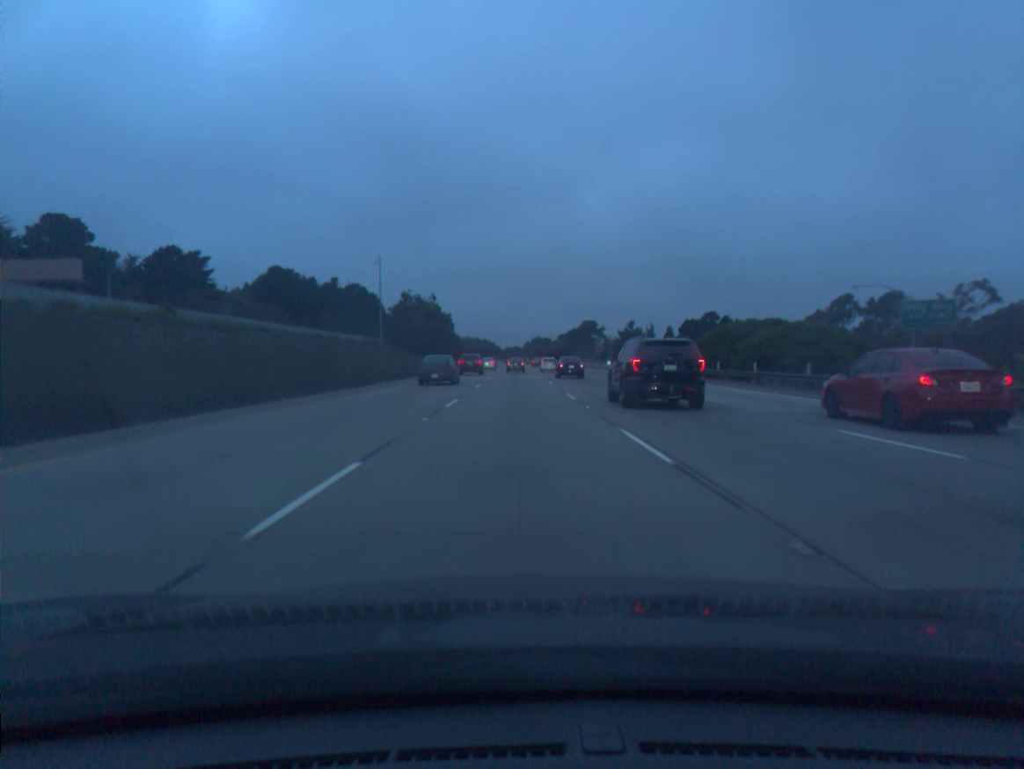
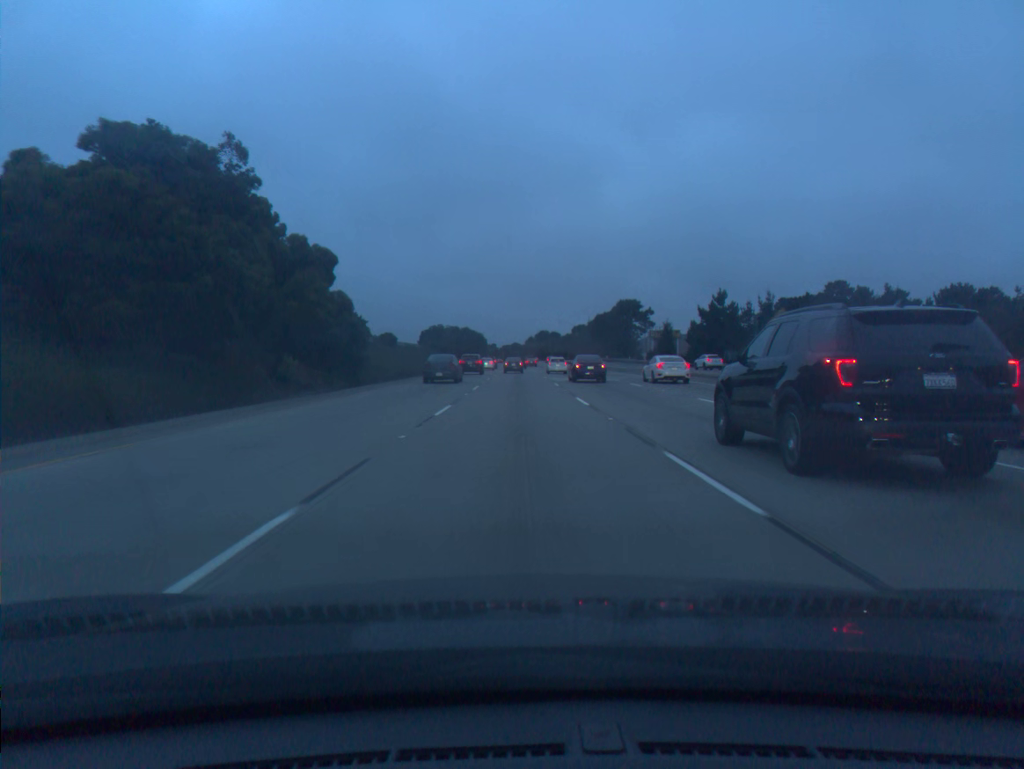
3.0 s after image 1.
(-0.4, +91.1) m; 0°
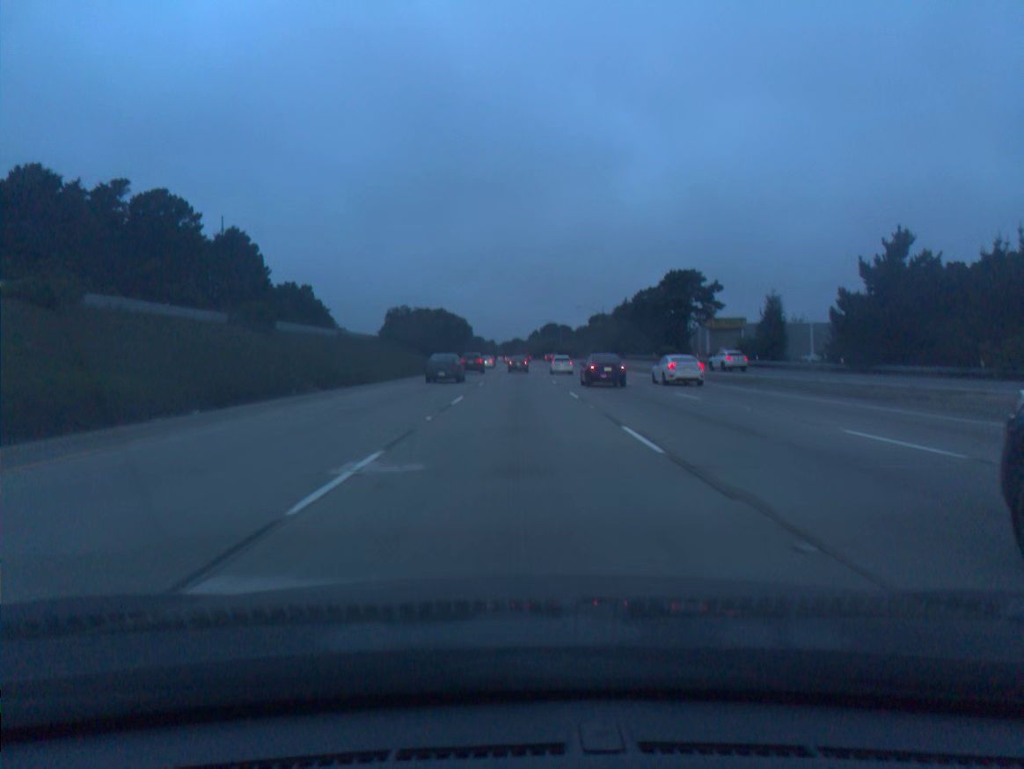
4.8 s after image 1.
(-0.1, +54.4) m; 0°
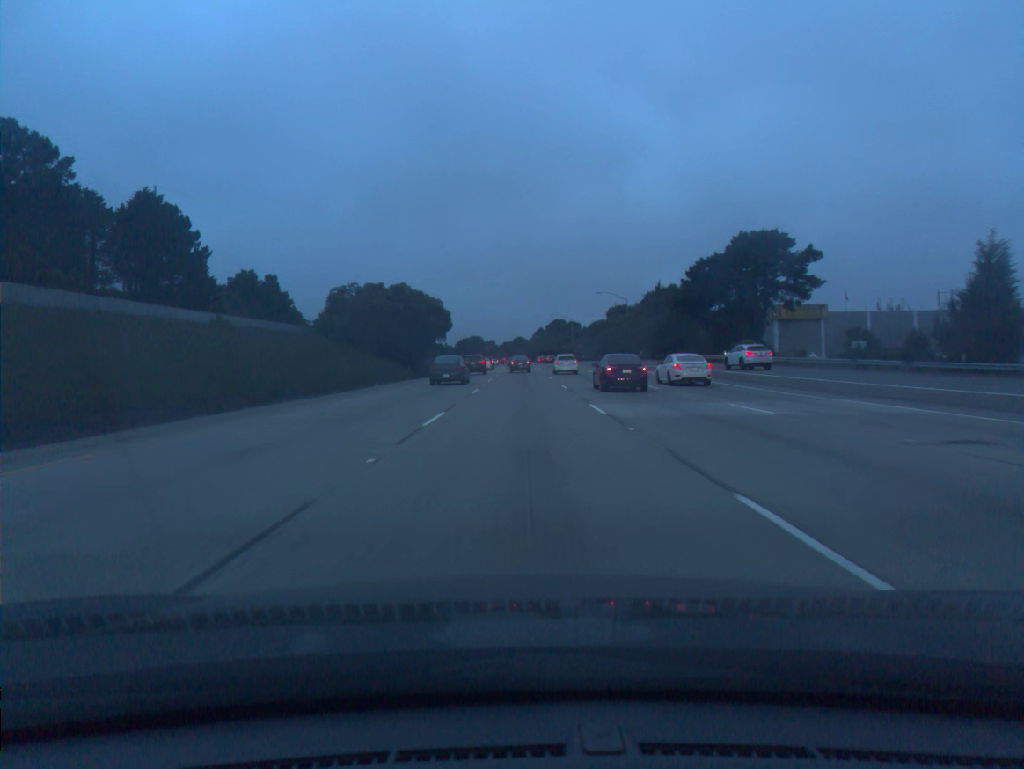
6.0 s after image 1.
(0.0, +36.1) m; 0°
